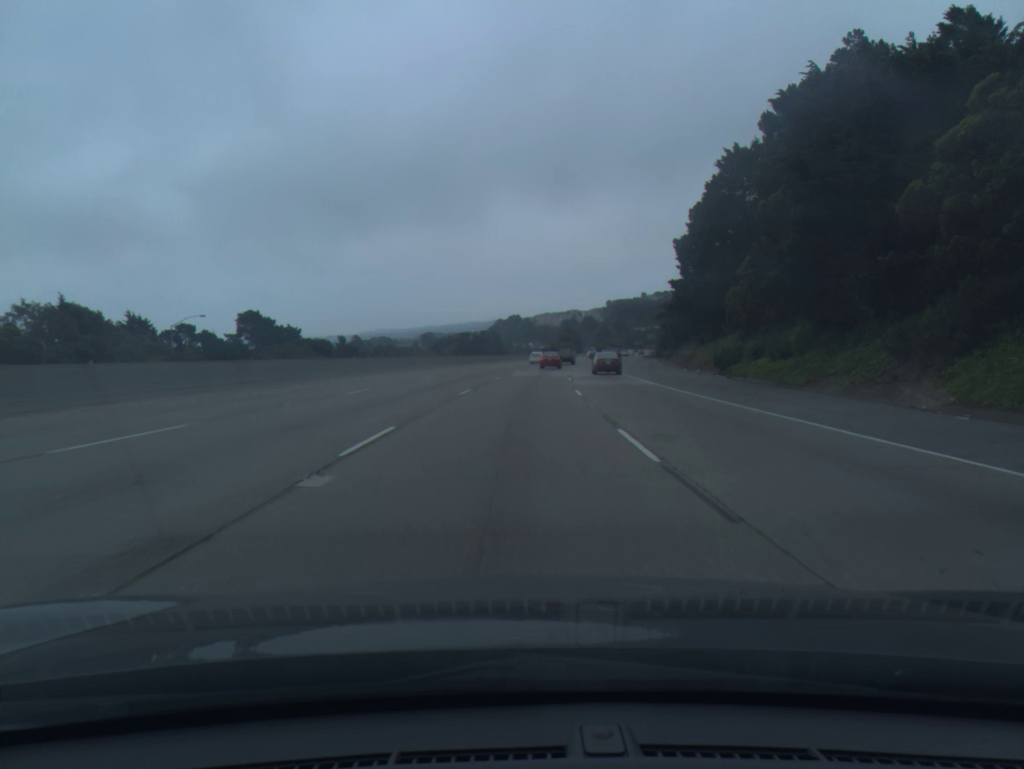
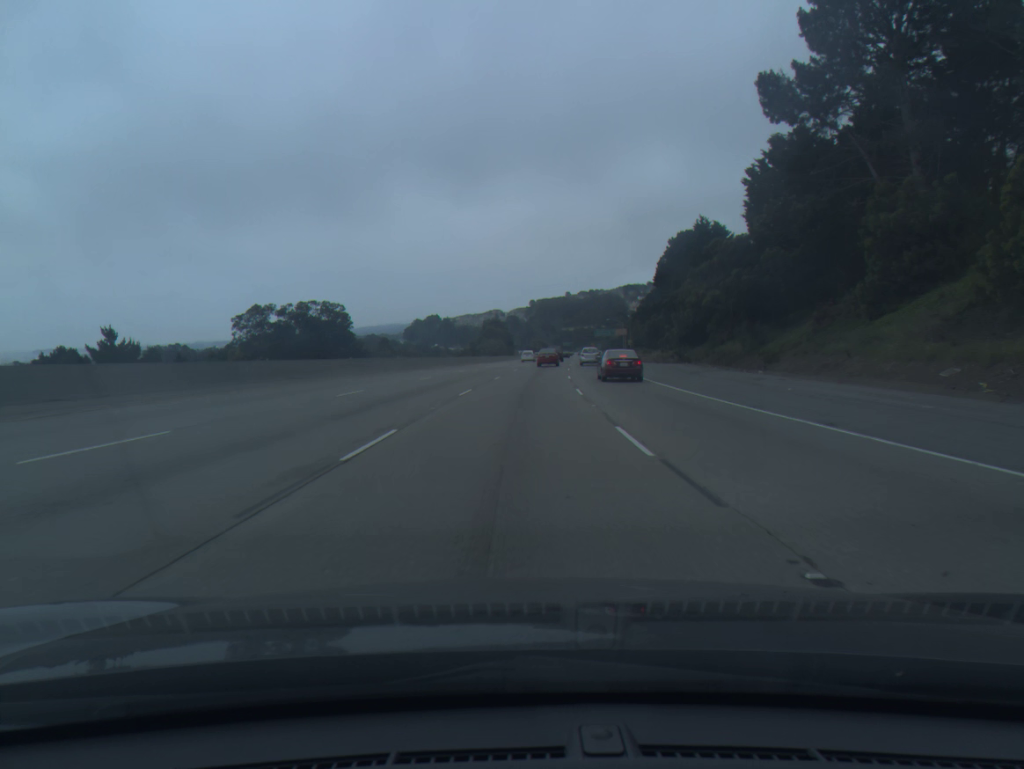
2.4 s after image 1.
(+3.5, +72.9) m; +6°
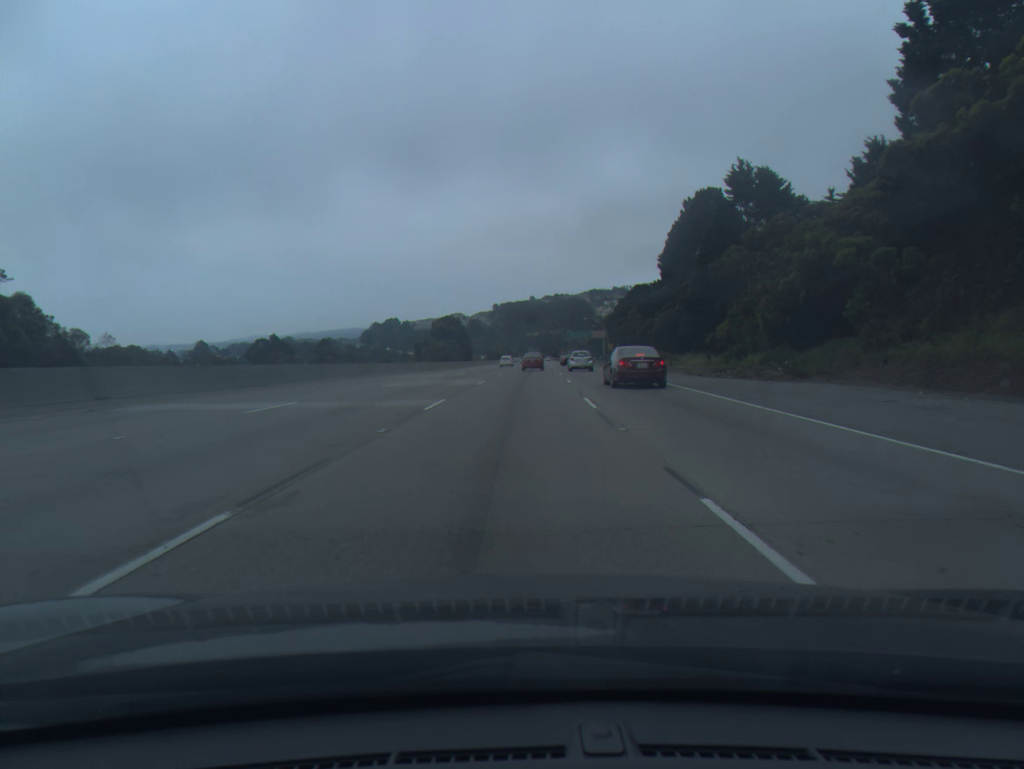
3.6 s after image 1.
(+0.9, +36.3) m; +3°
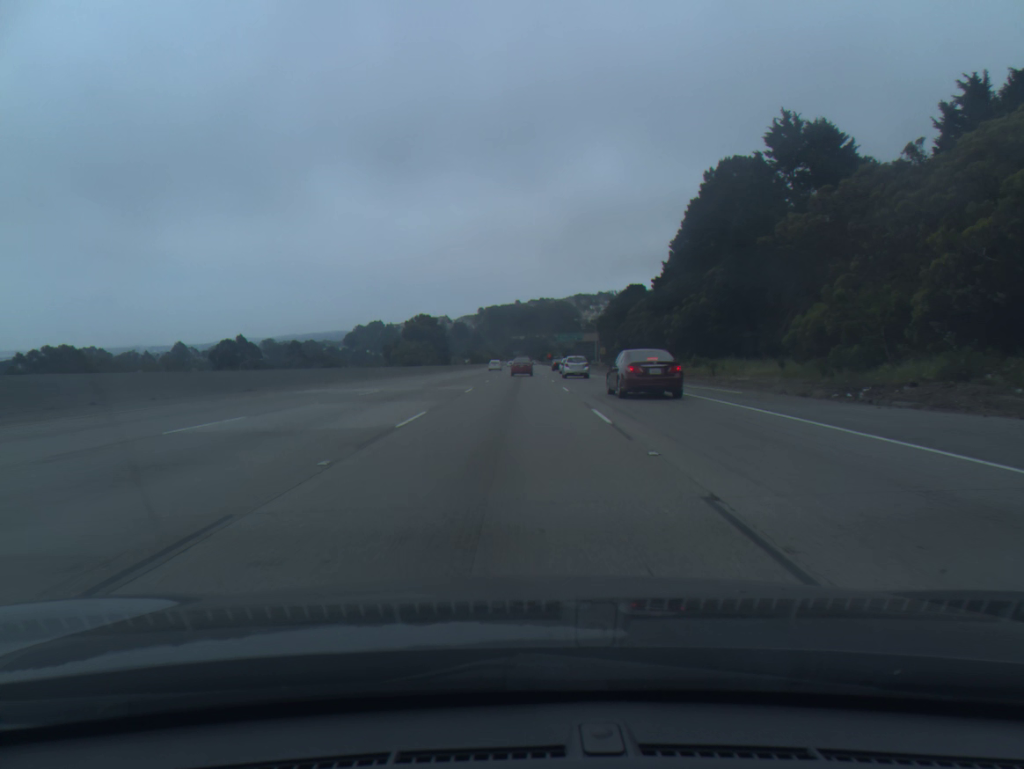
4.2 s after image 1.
(+0.2, +18.0) m; +1°
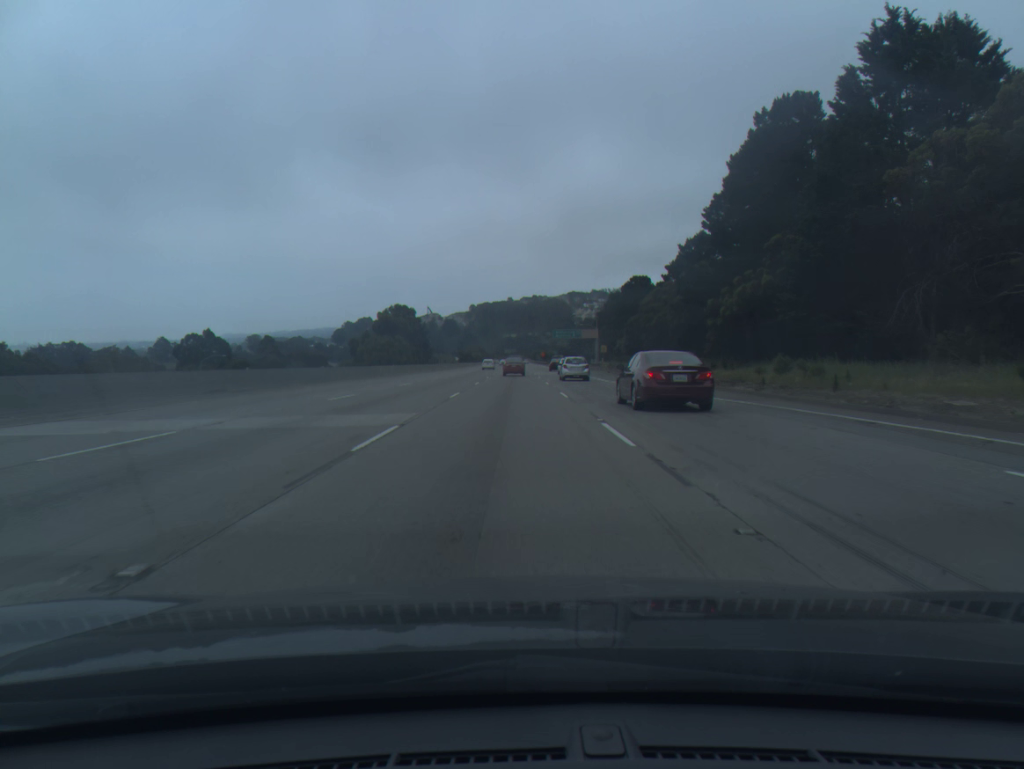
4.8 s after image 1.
(+0.1, +17.8) m; +1°
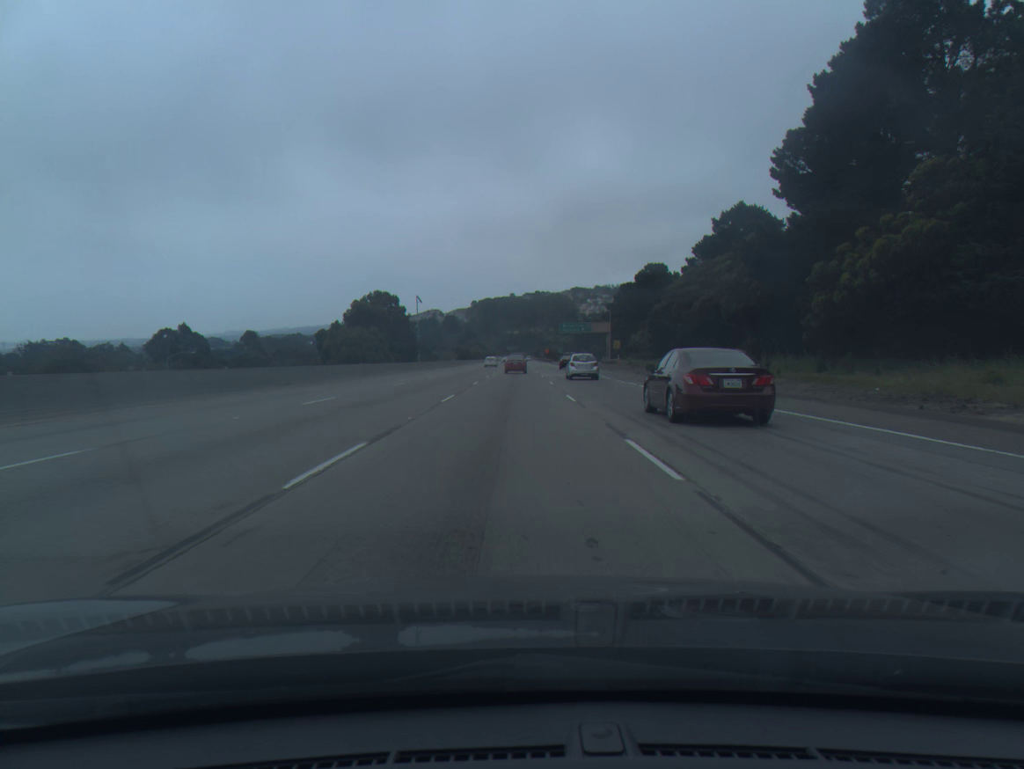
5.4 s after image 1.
(0.0, +17.6) m; 0°
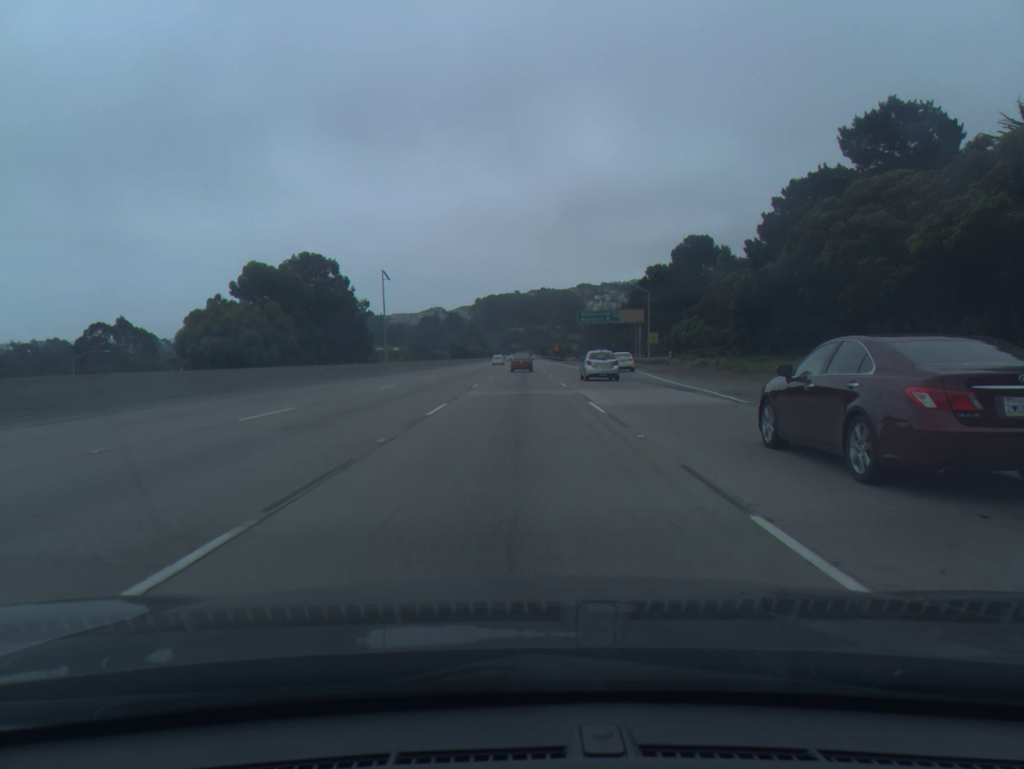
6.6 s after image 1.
(-0.1, +34.9) m; -1°
